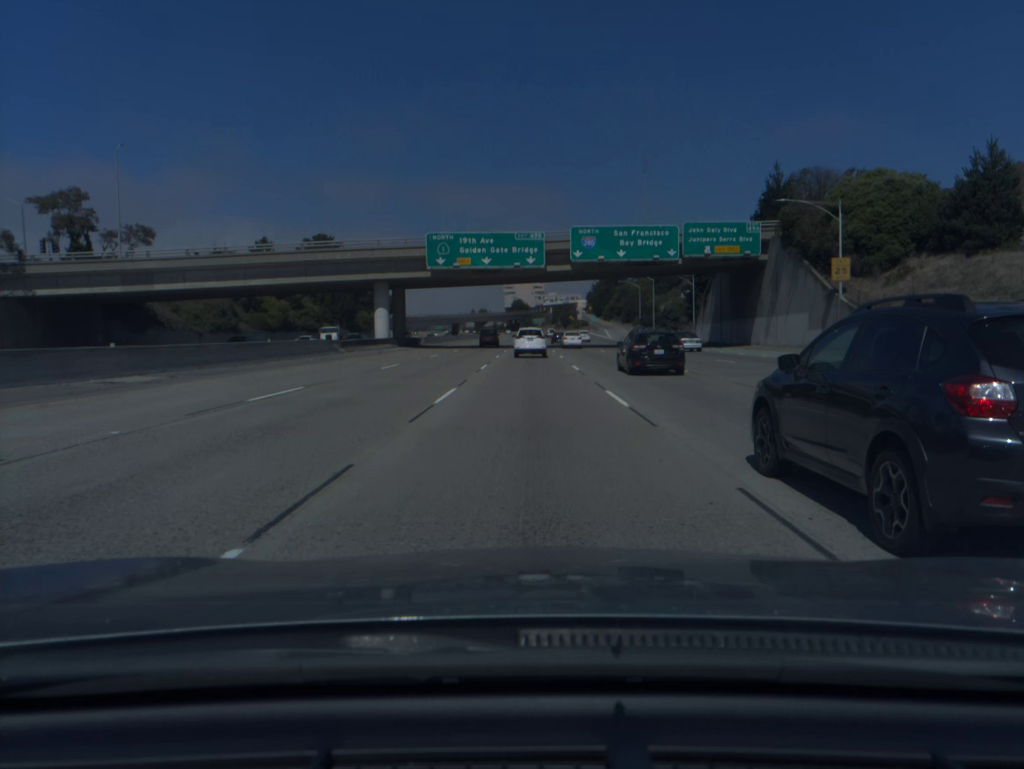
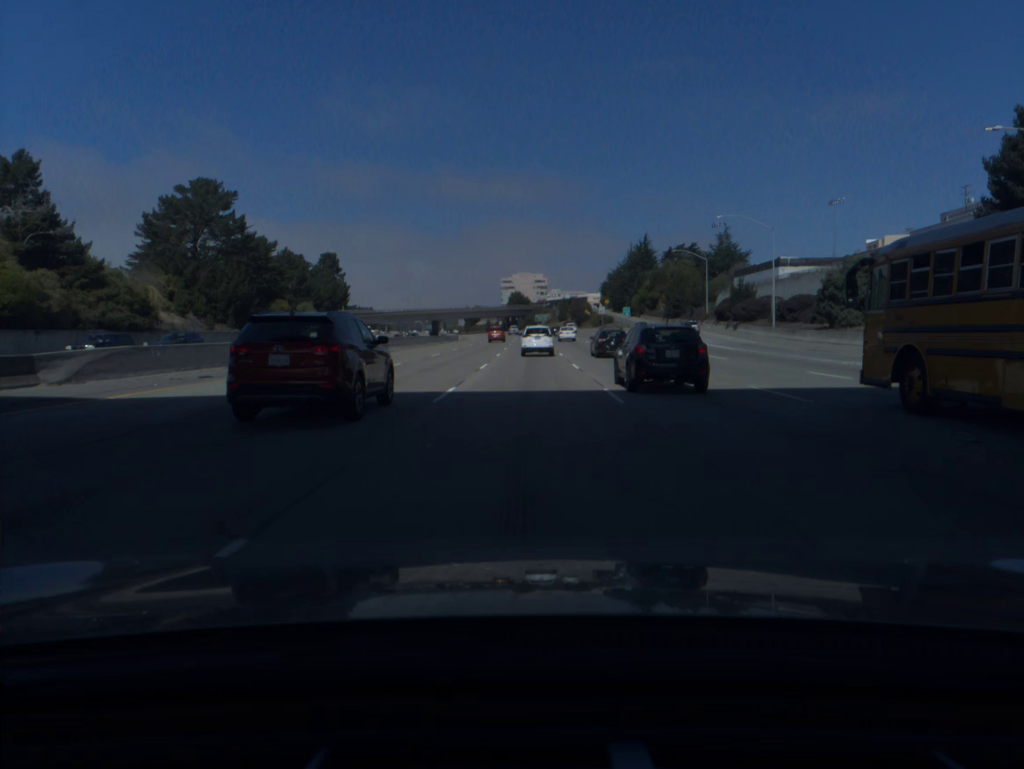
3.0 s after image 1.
(-0.2, +70.9) m; 0°
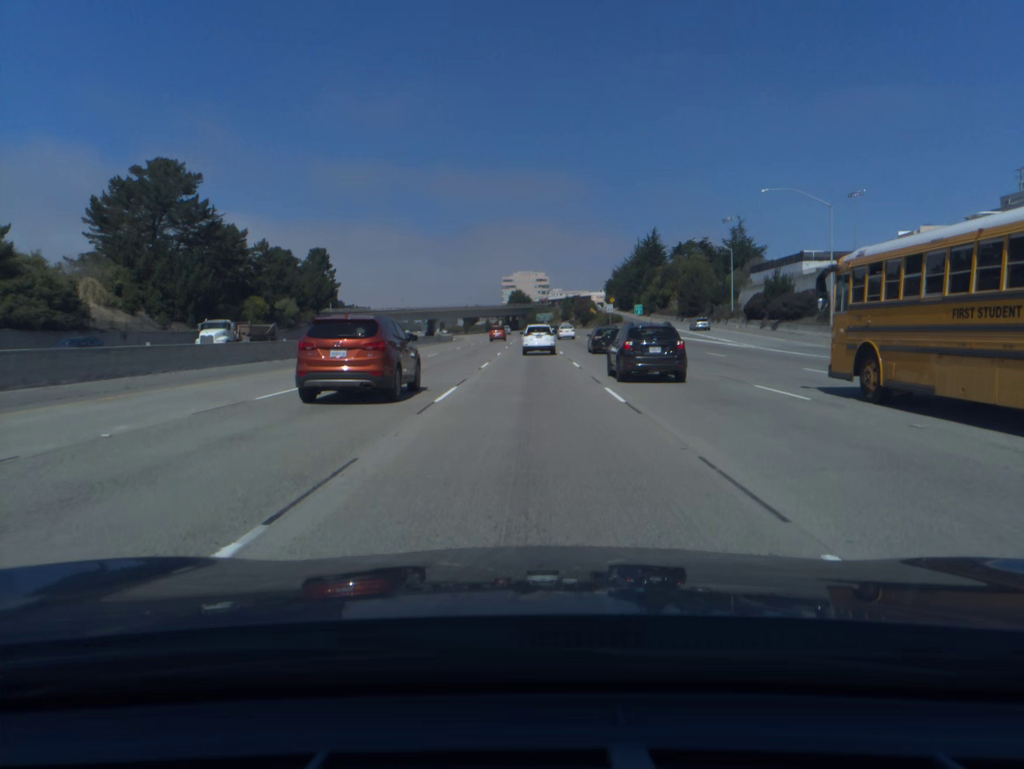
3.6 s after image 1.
(0.0, +14.1) m; 0°
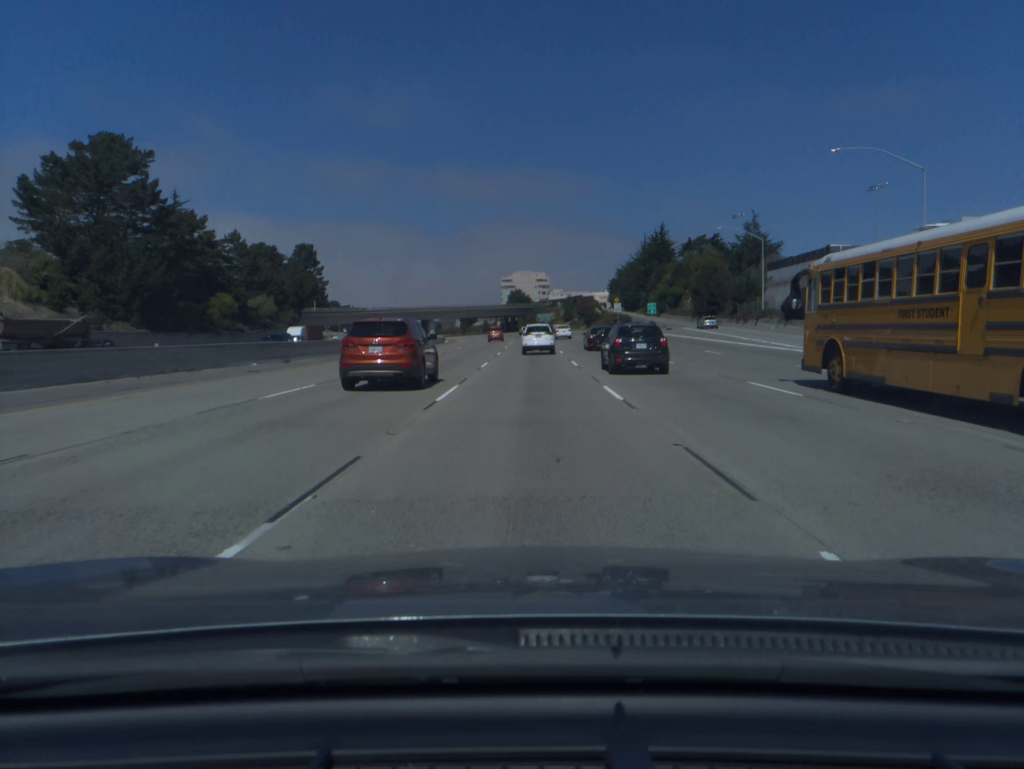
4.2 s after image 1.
(0.0, +14.0) m; 0°
